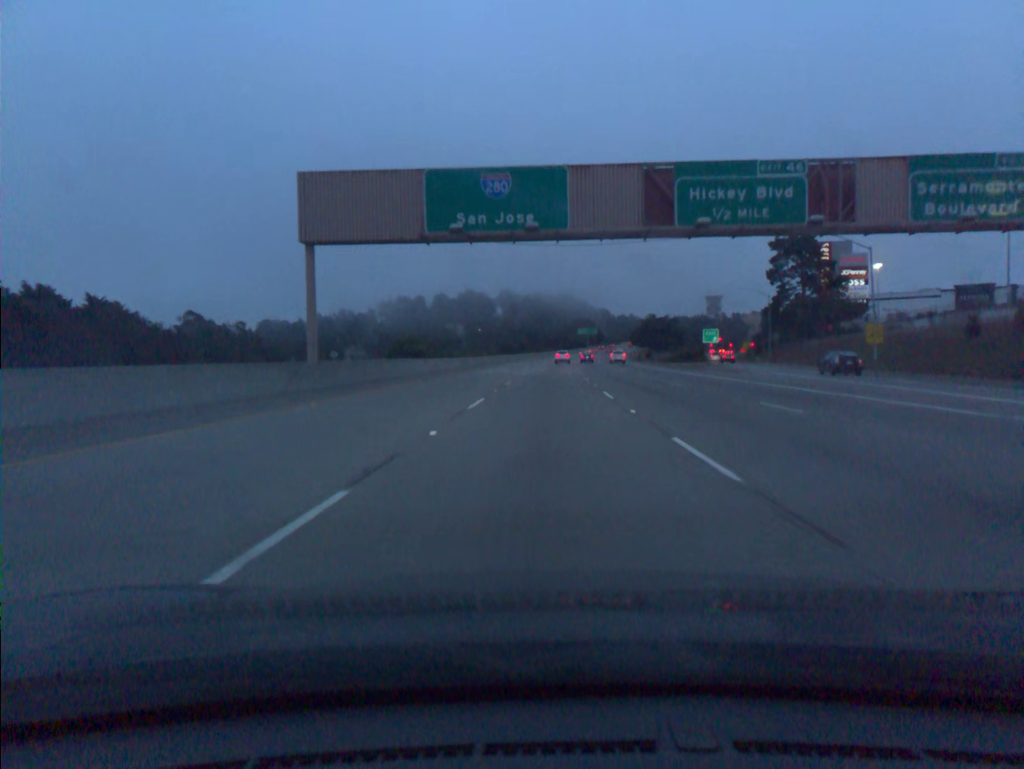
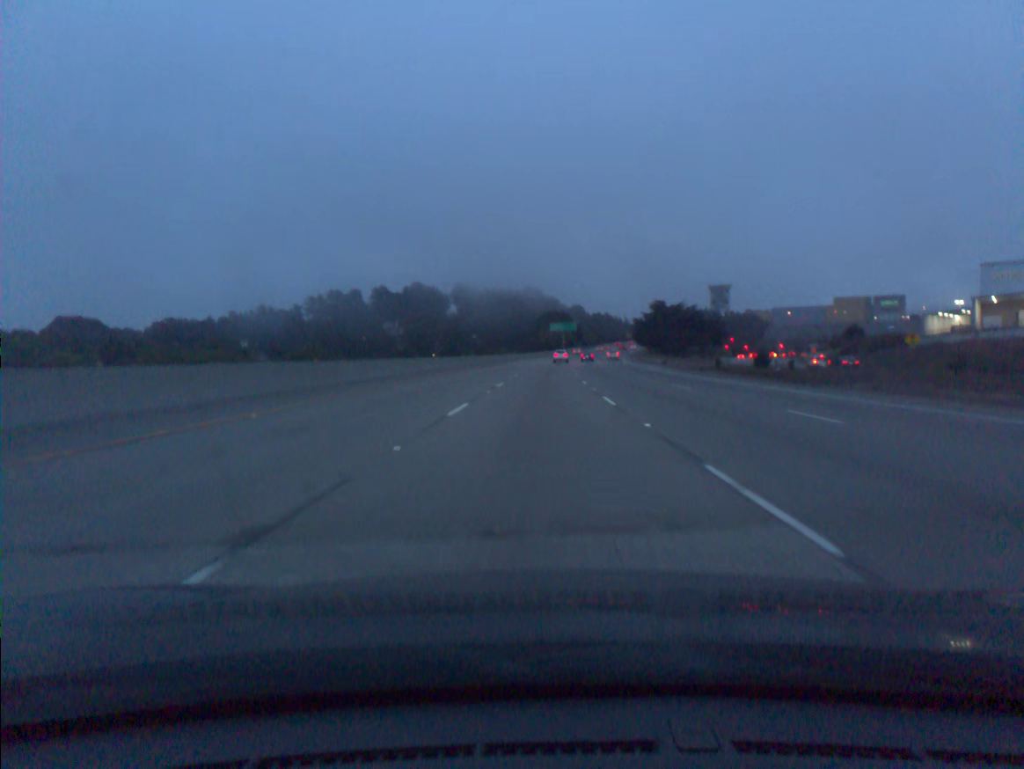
(+2.3, +90.6) m; +3°
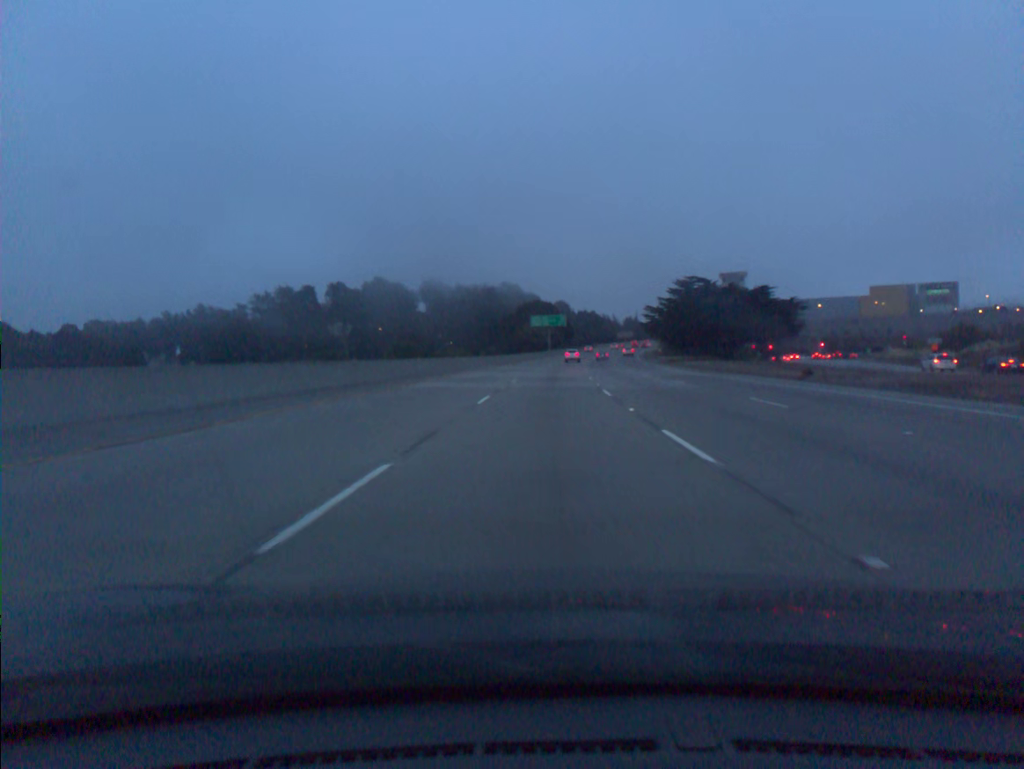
(+0.5, +54.6) m; +1°
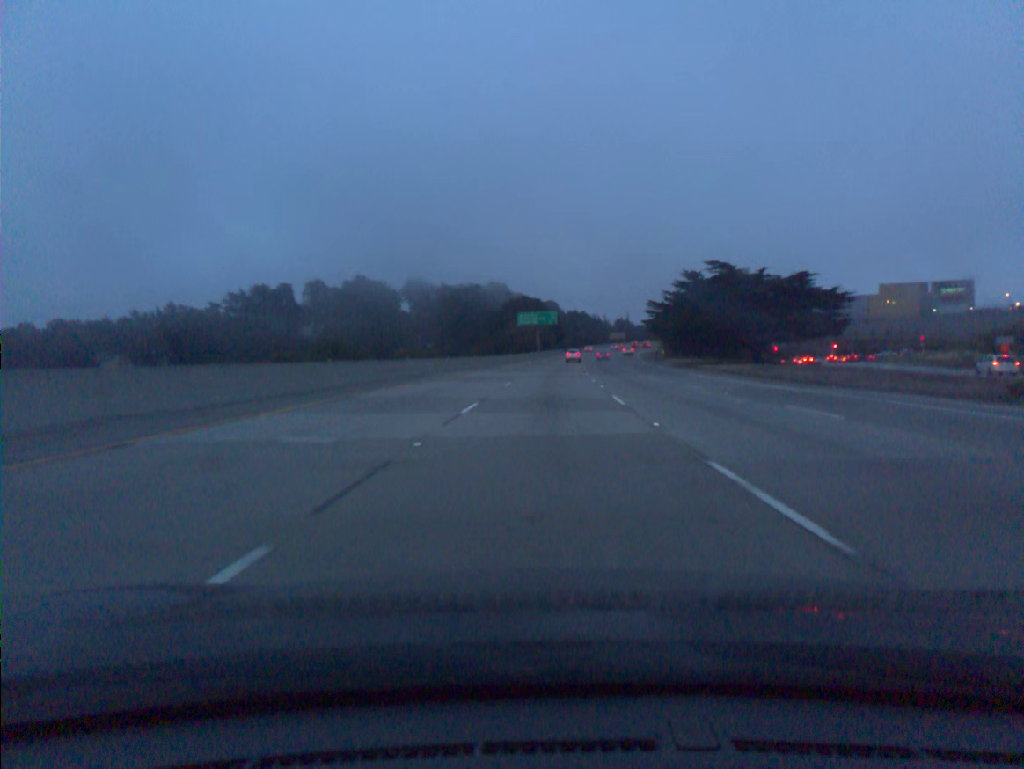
(+0.1, +18.2) m; +1°
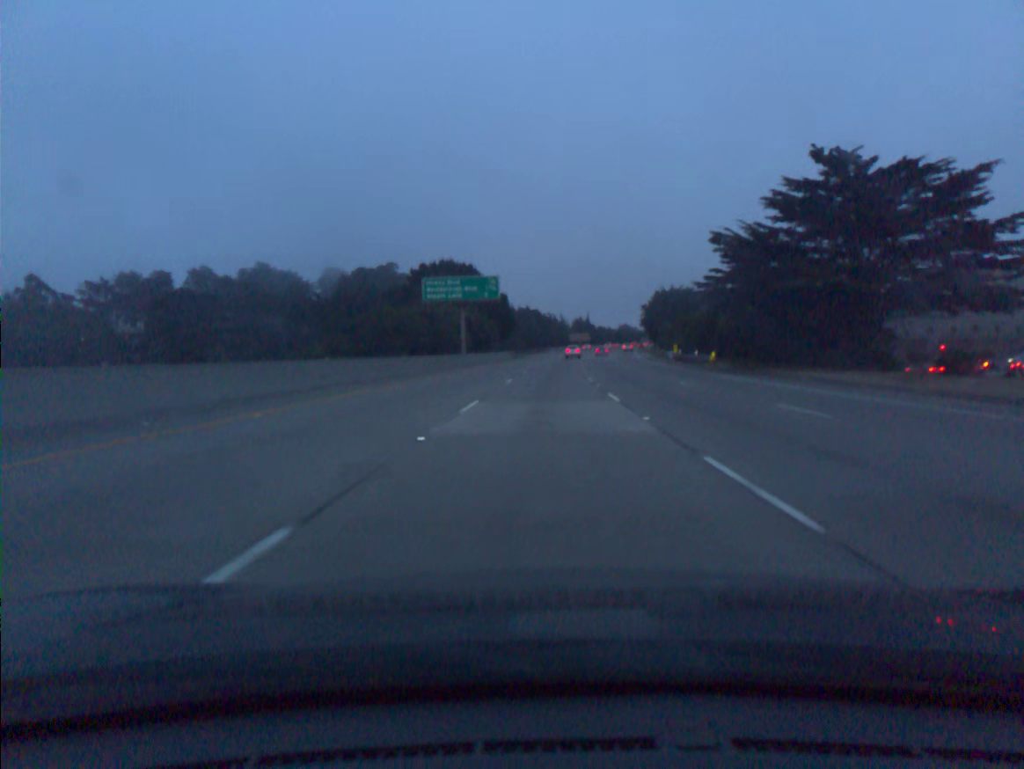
(+2.2, +72.9) m; +4°
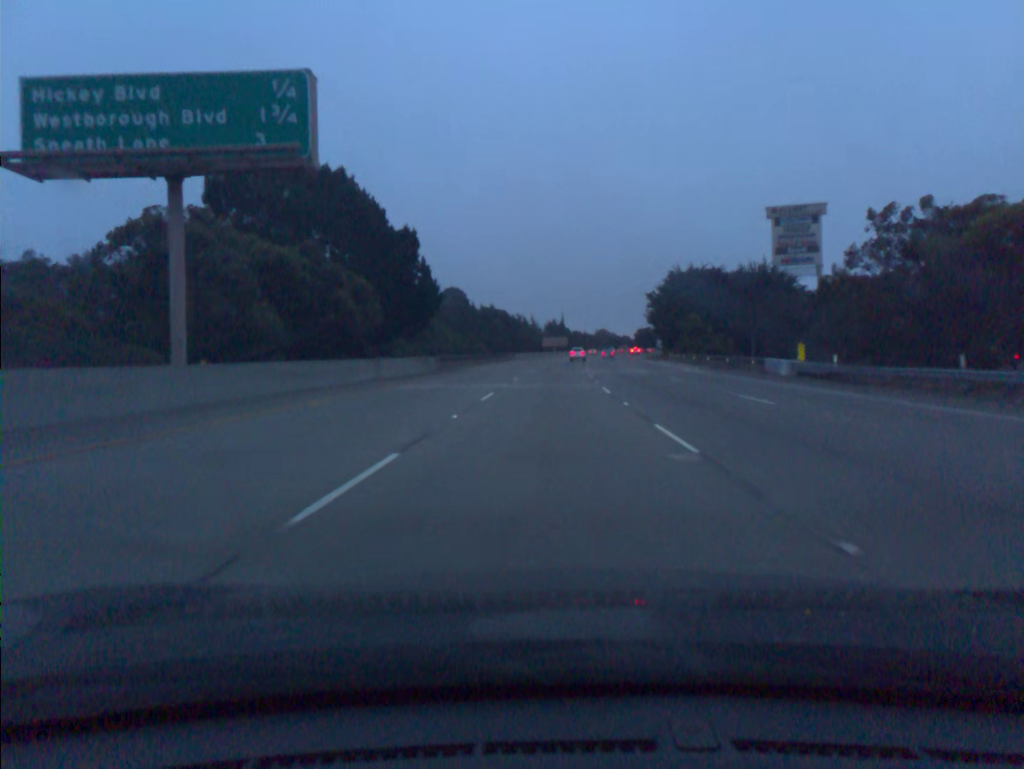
(+1.2, +54.5) m; +2°
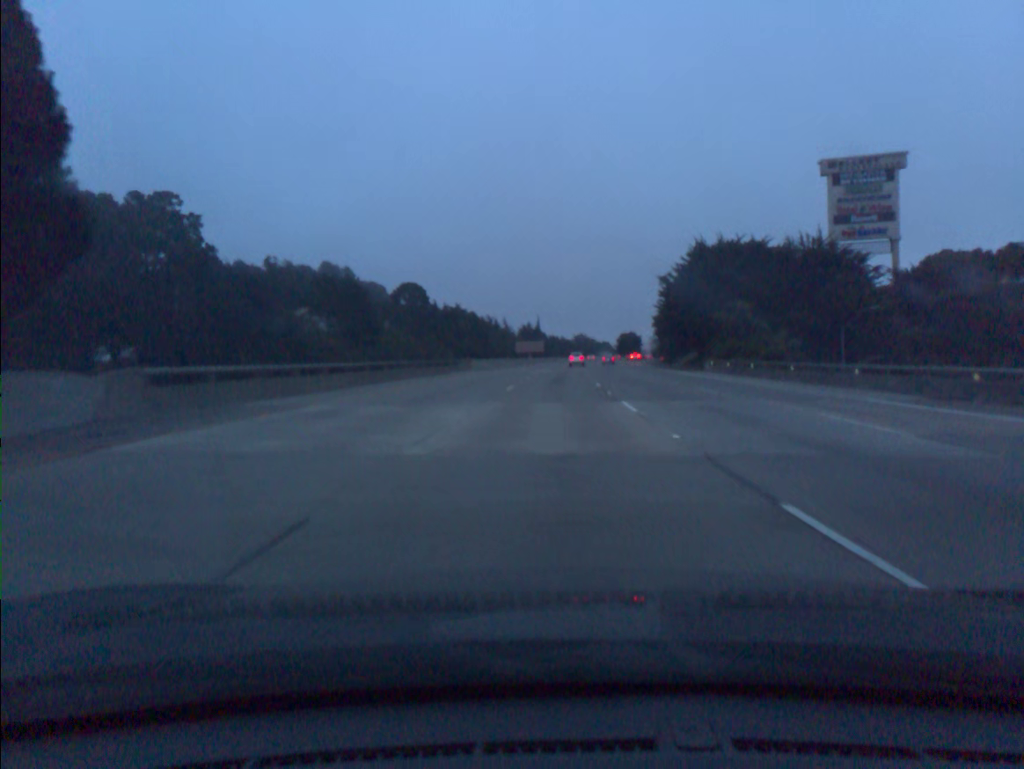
(+0.5, +36.2) m; +2°
